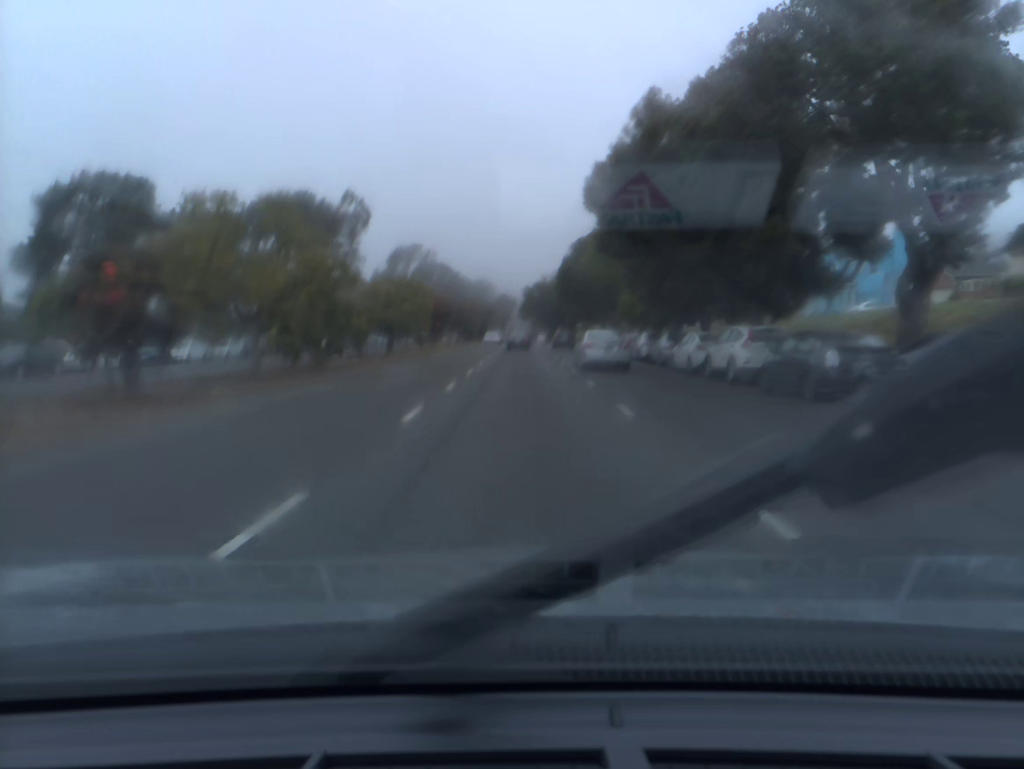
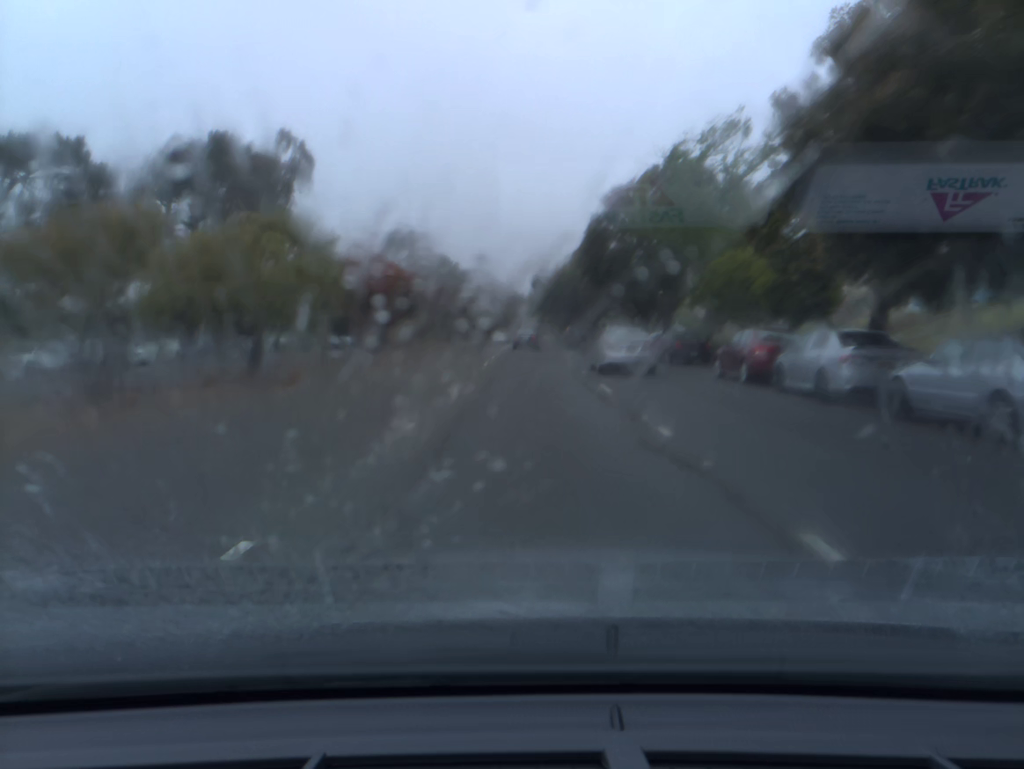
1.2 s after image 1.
(-0.1, +23.4) m; -1°
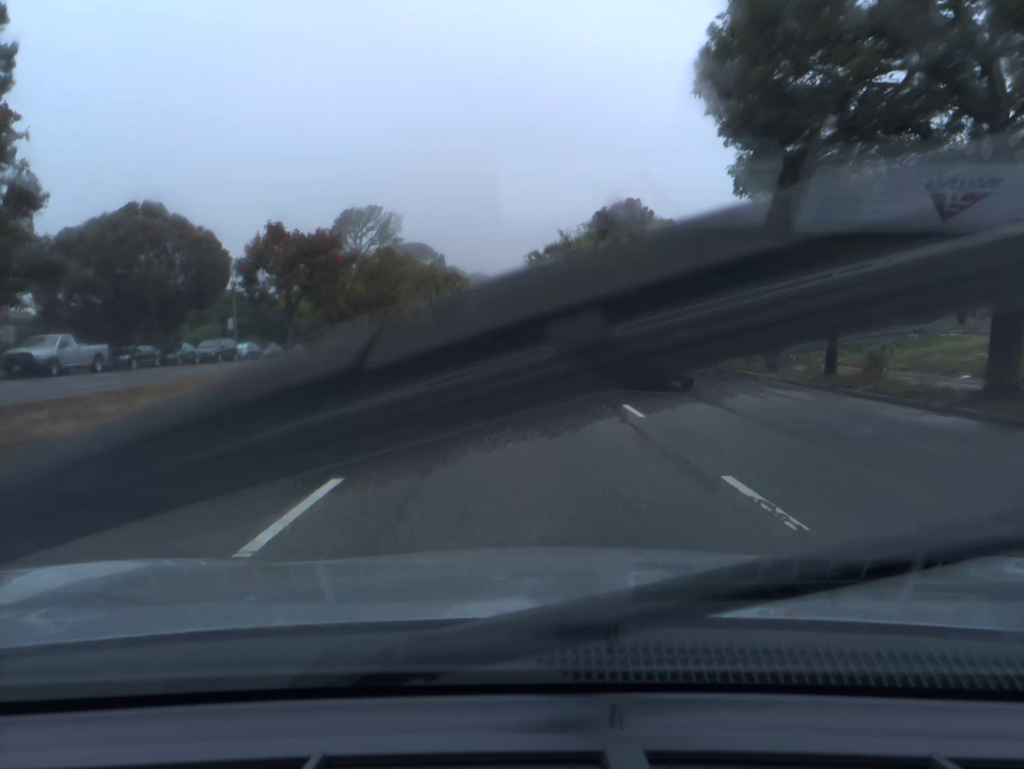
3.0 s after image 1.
(+0.1, +34.6) m; 0°
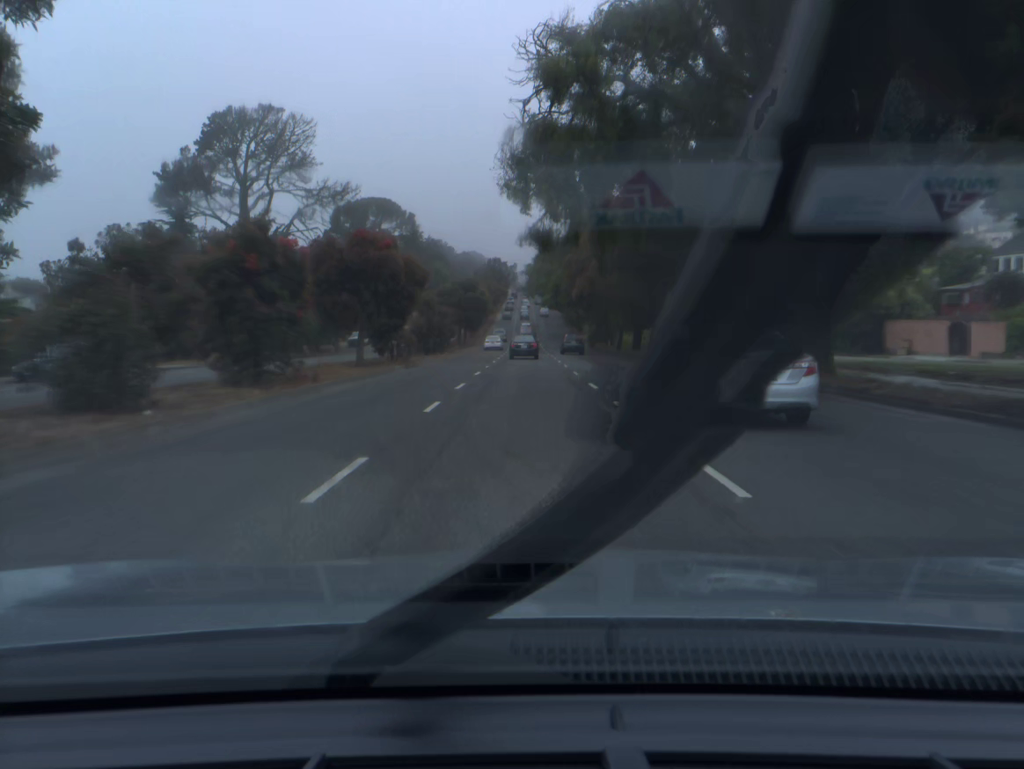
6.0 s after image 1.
(0.0, +56.5) m; 0°
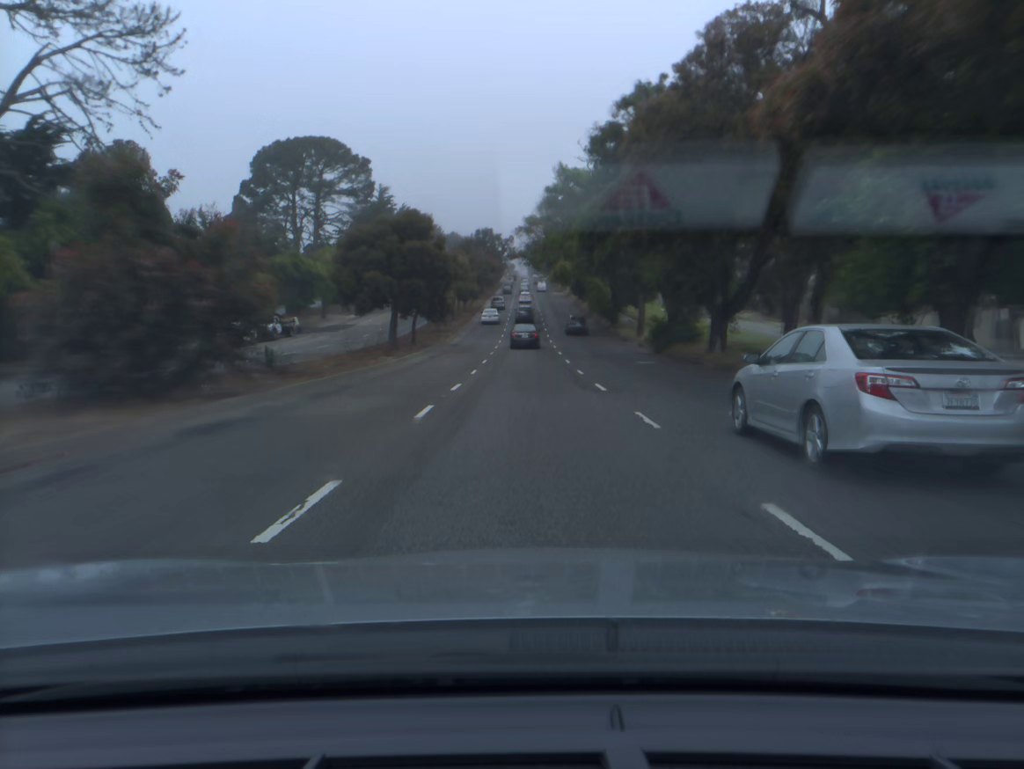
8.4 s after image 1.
(-0.1, +45.2) m; 0°
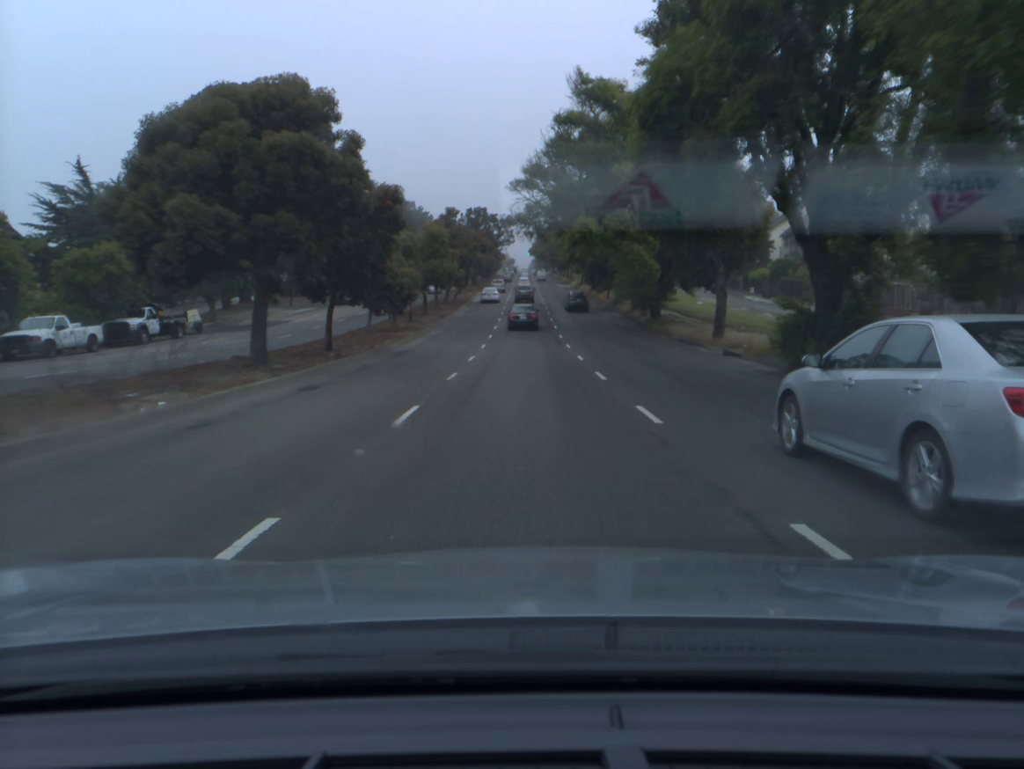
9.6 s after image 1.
(0.0, +22.9) m; 0°
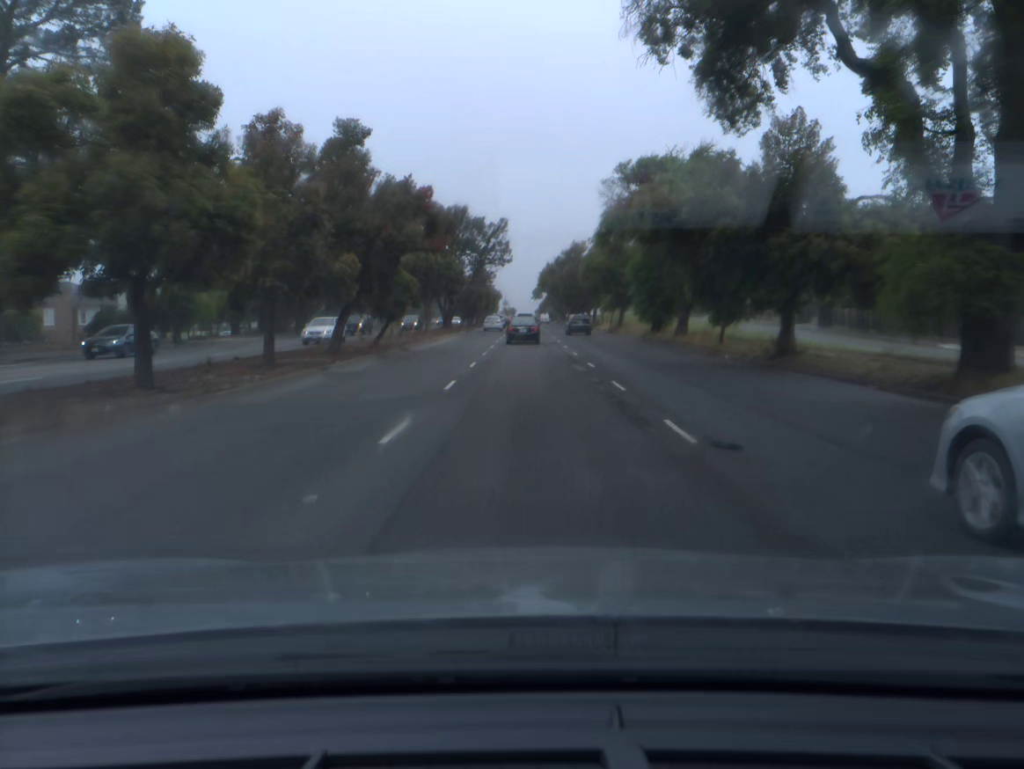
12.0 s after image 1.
(0.0, +45.2) m; 0°
